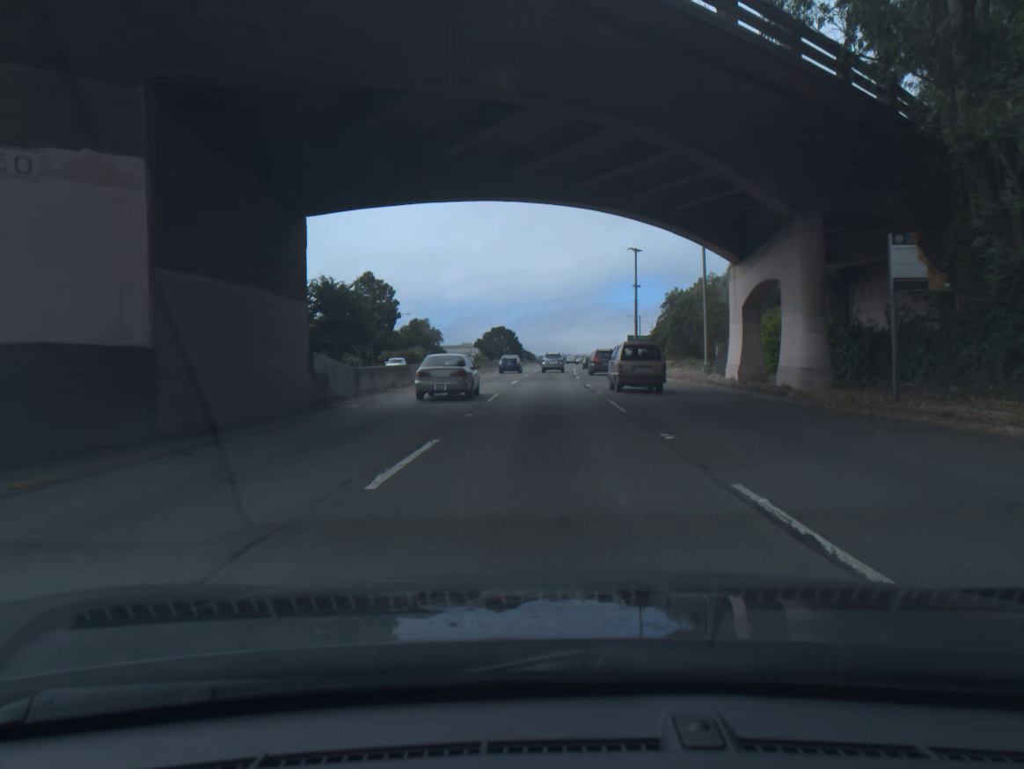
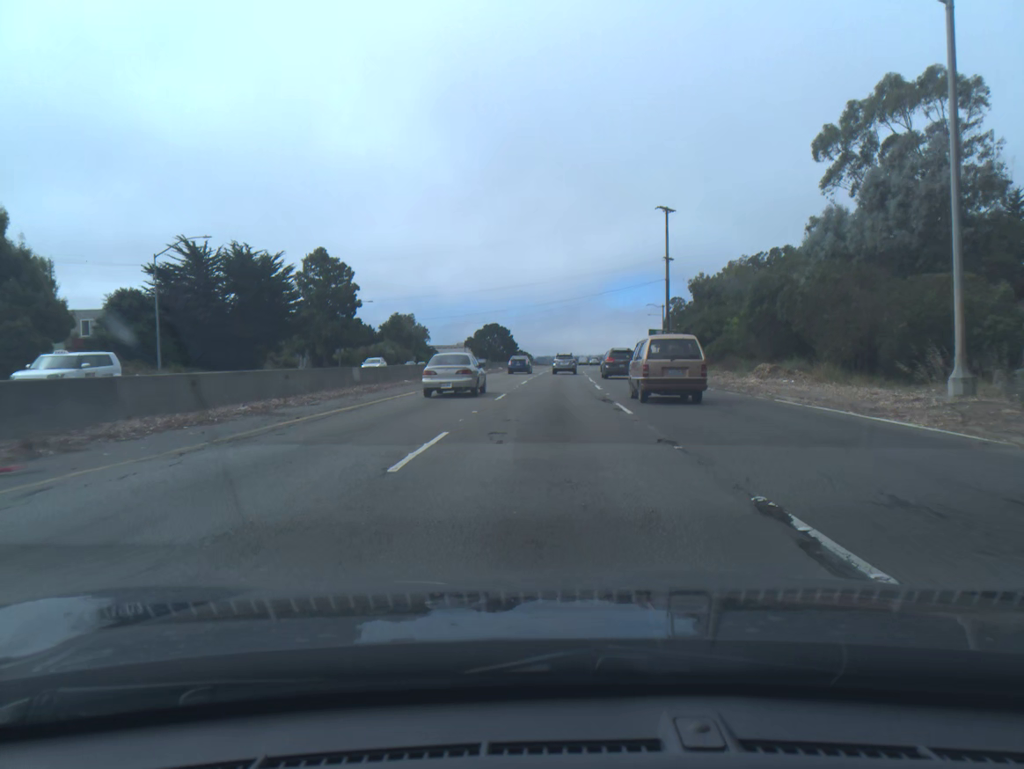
(0.0, +28.6) m; 0°
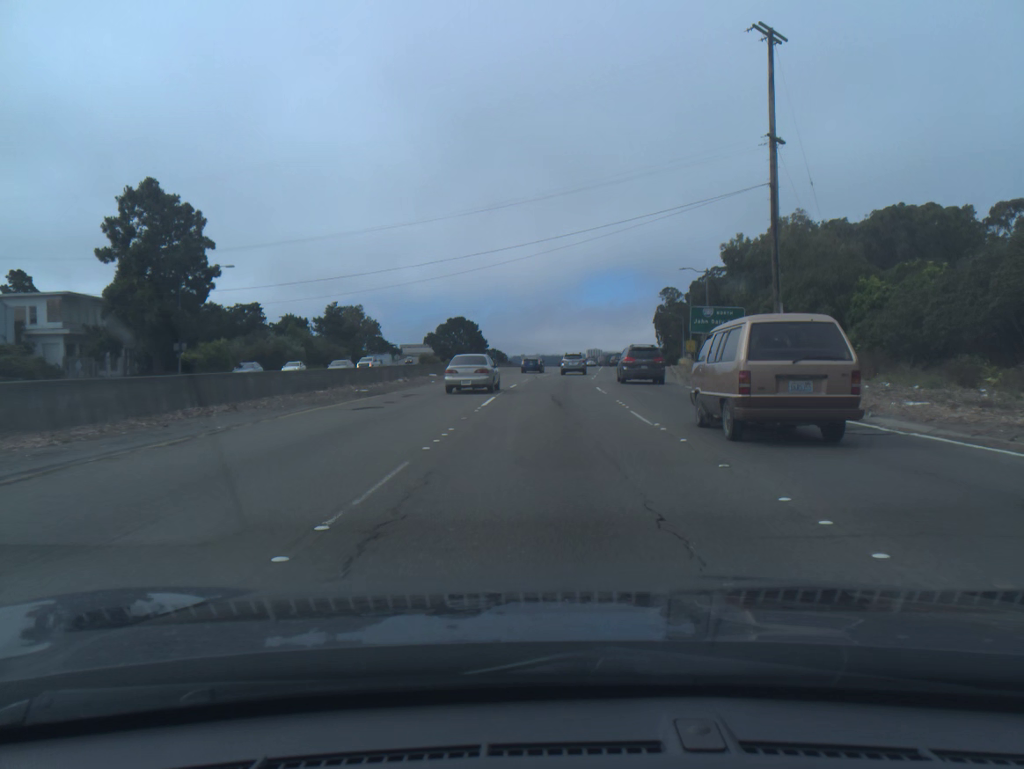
(+0.5, +42.2) m; +2°
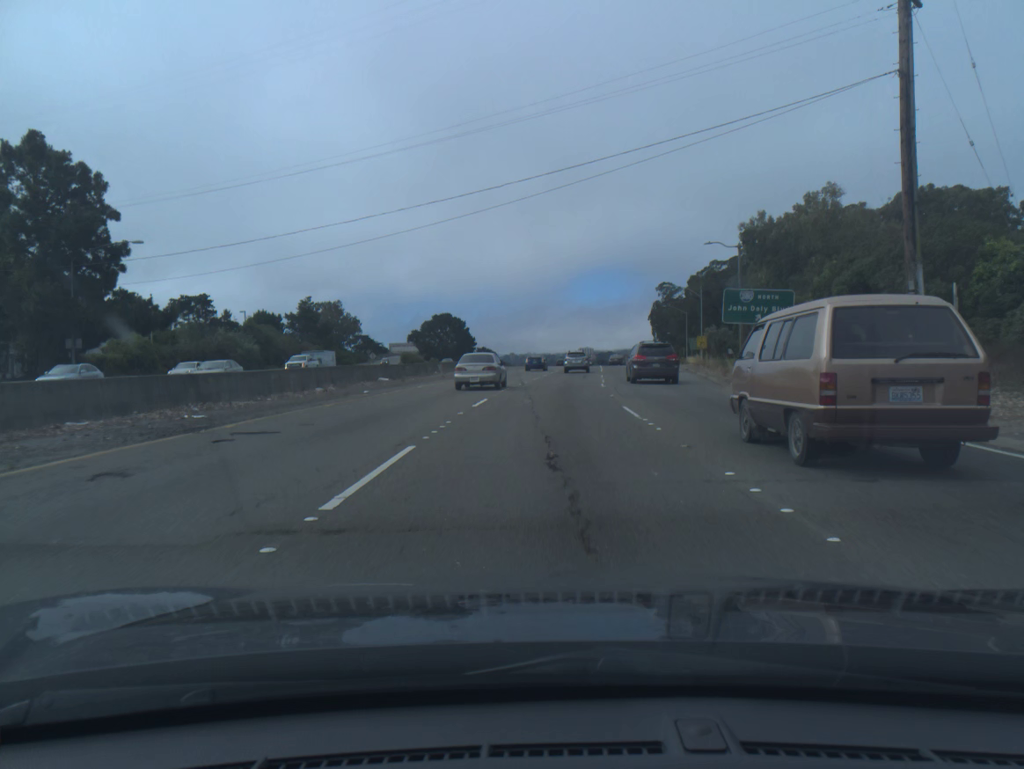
(+0.1, +13.9) m; +1°
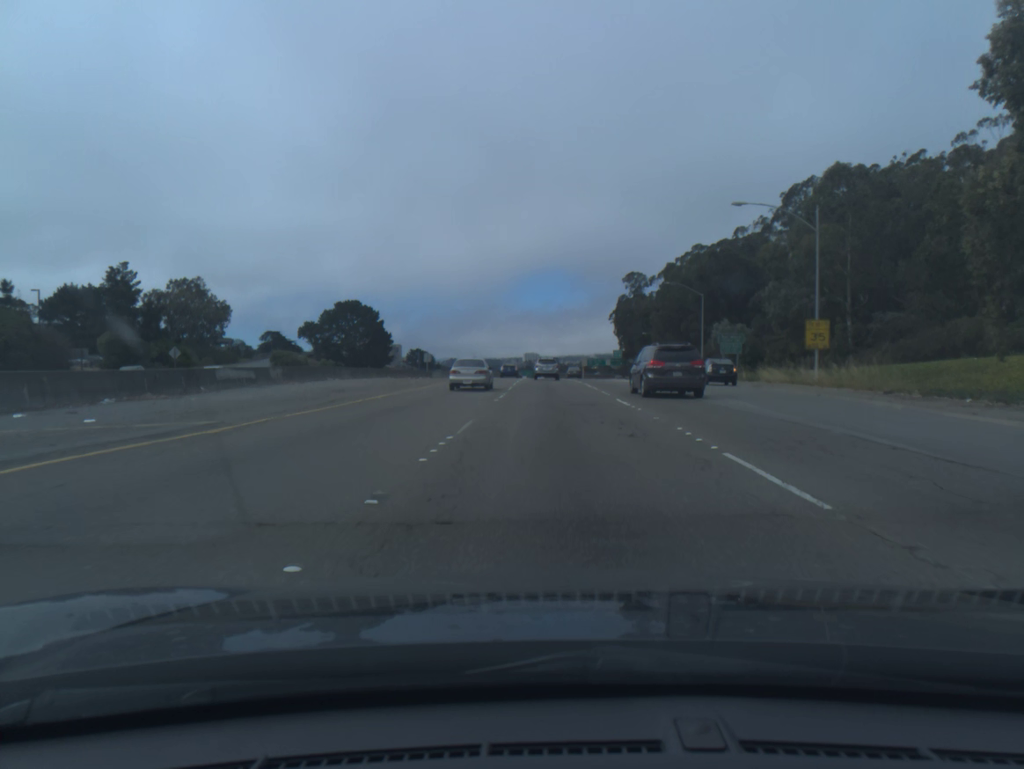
(+1.6, +55.1) m; +4°
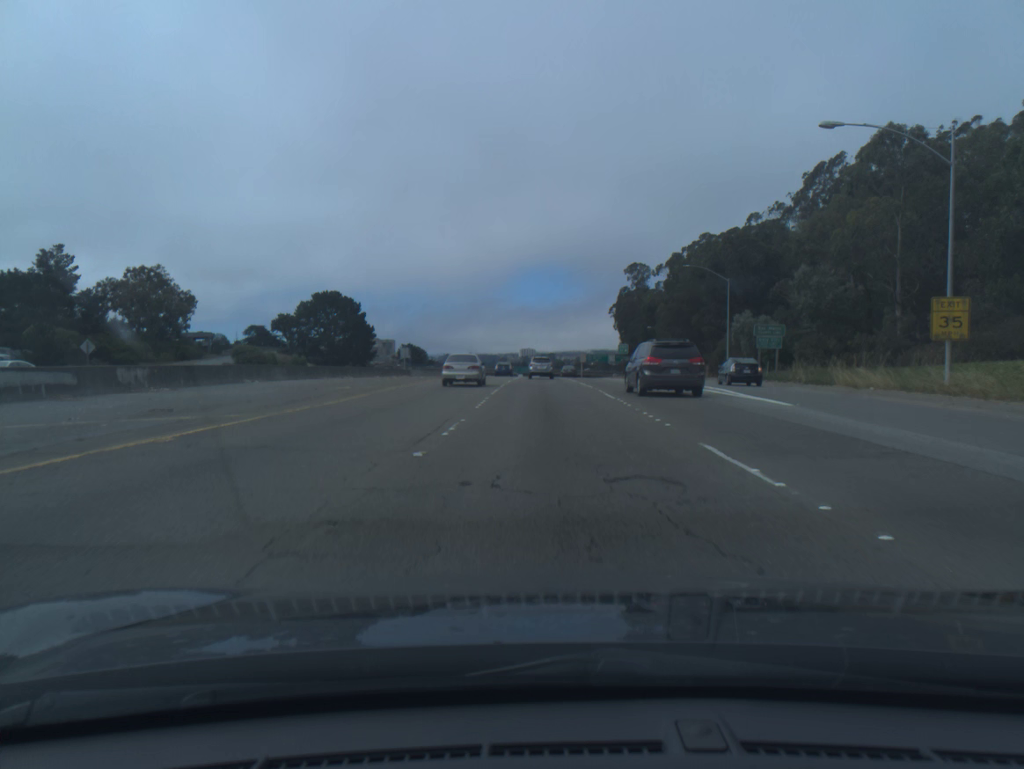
(+0.1, +13.9) m; 0°
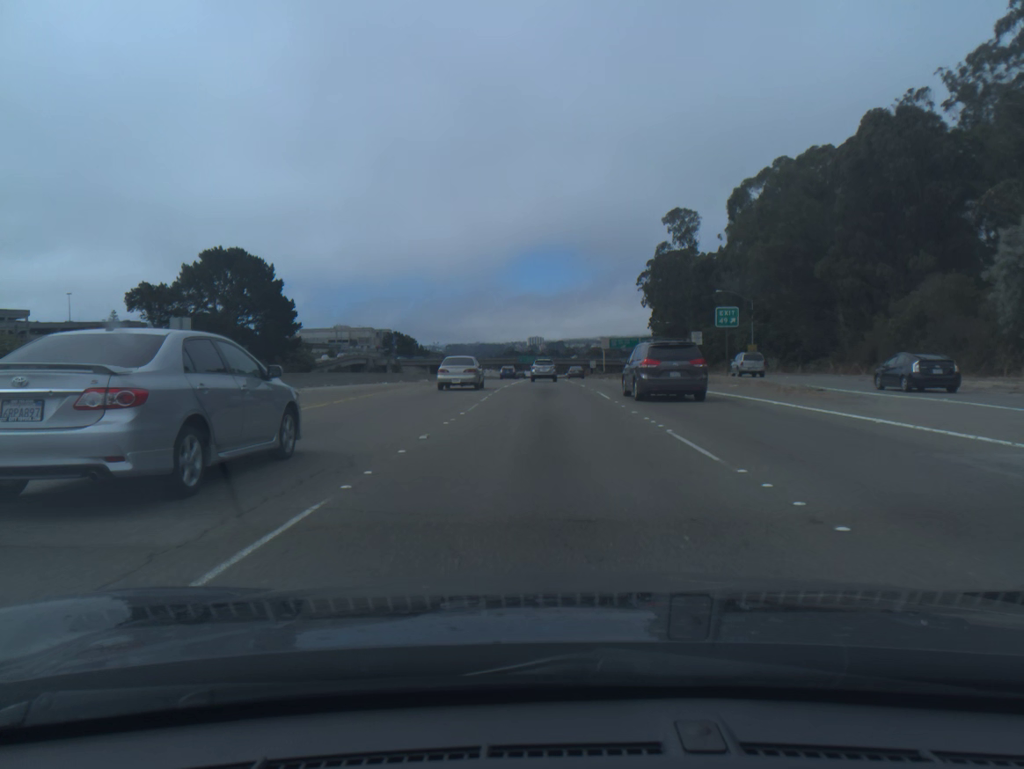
(-0.2, +56.1) m; -1°
